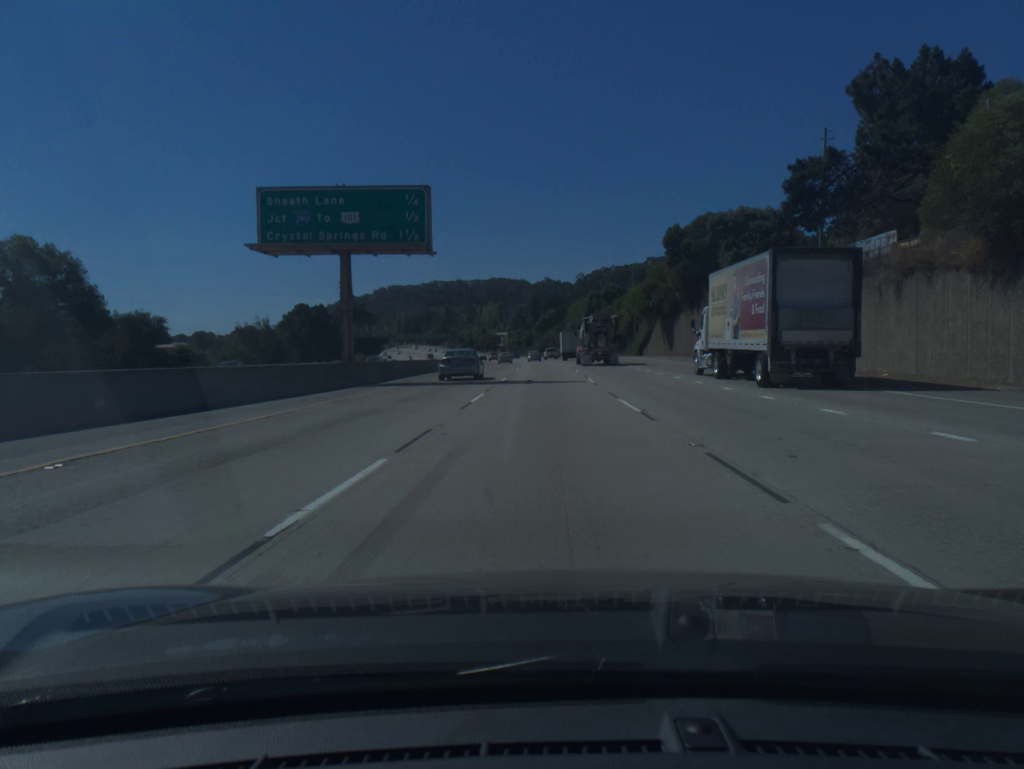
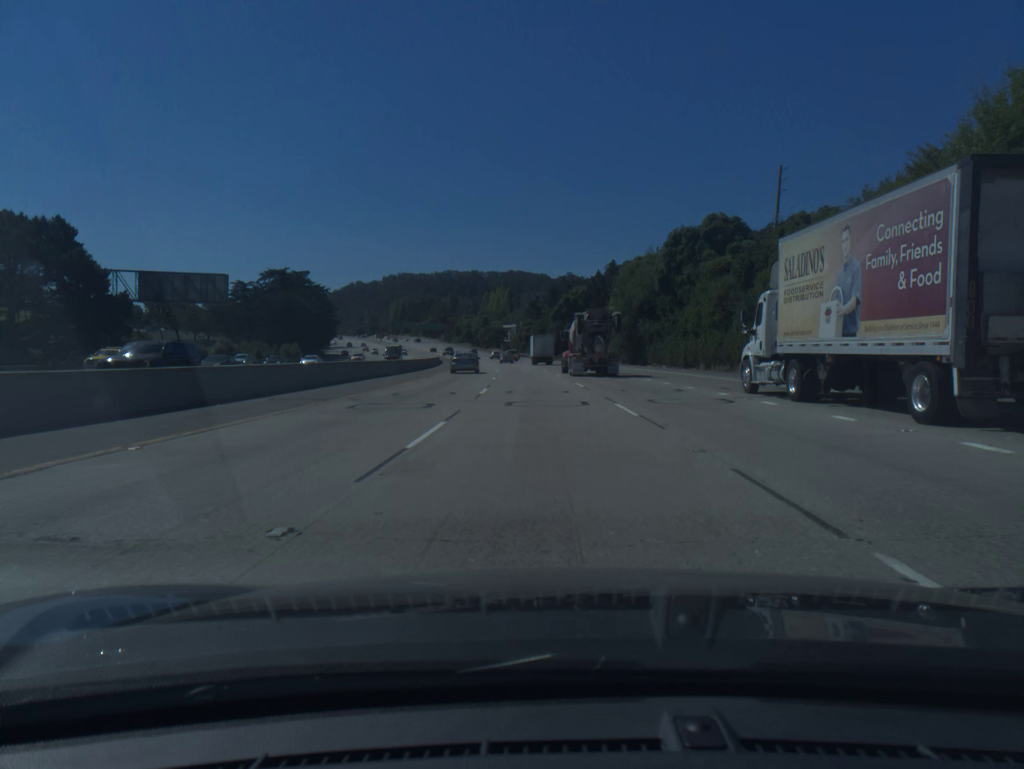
(-0.4, +86.2) m; -1°
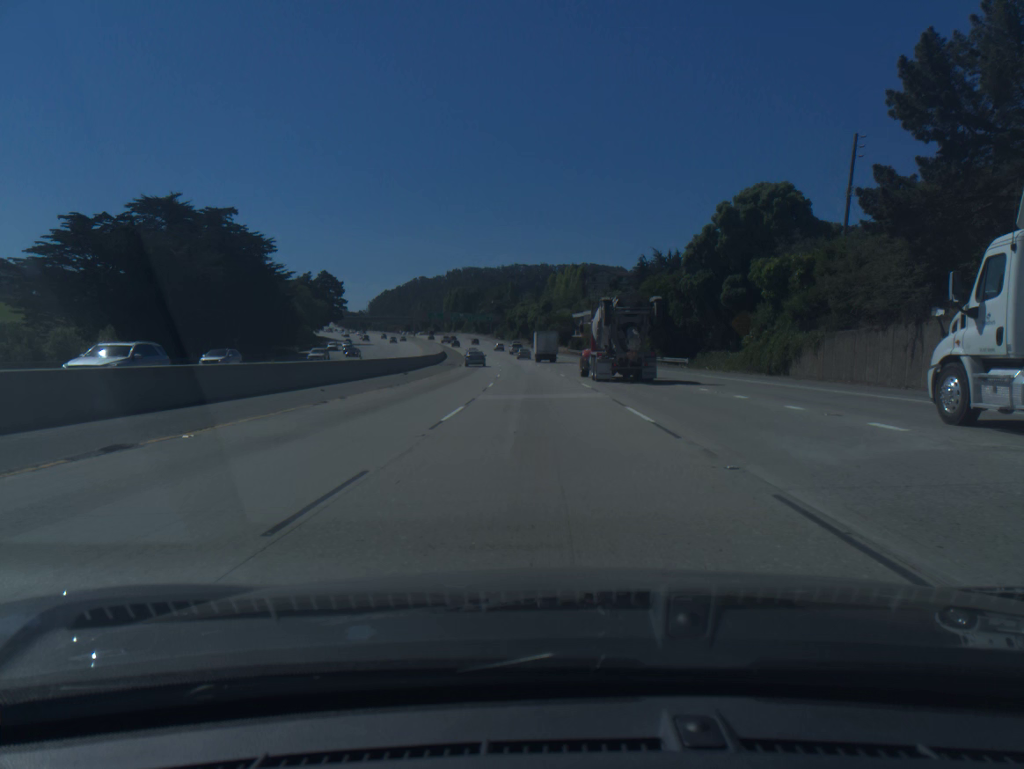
(-3.8, +86.4) m; -5°
